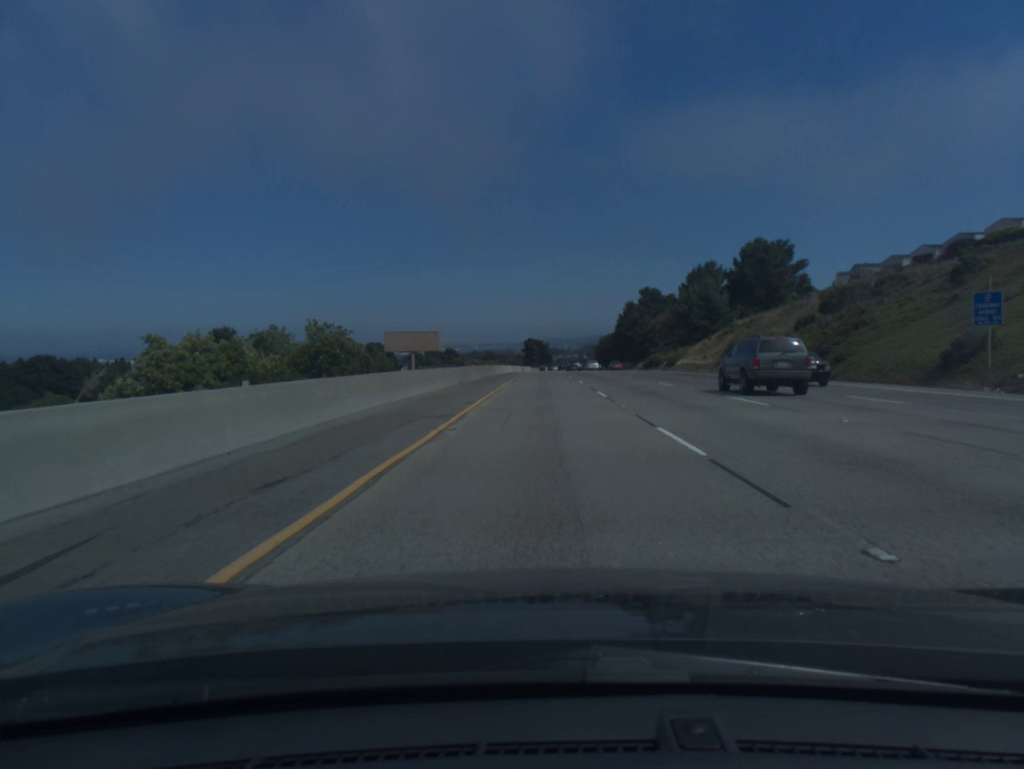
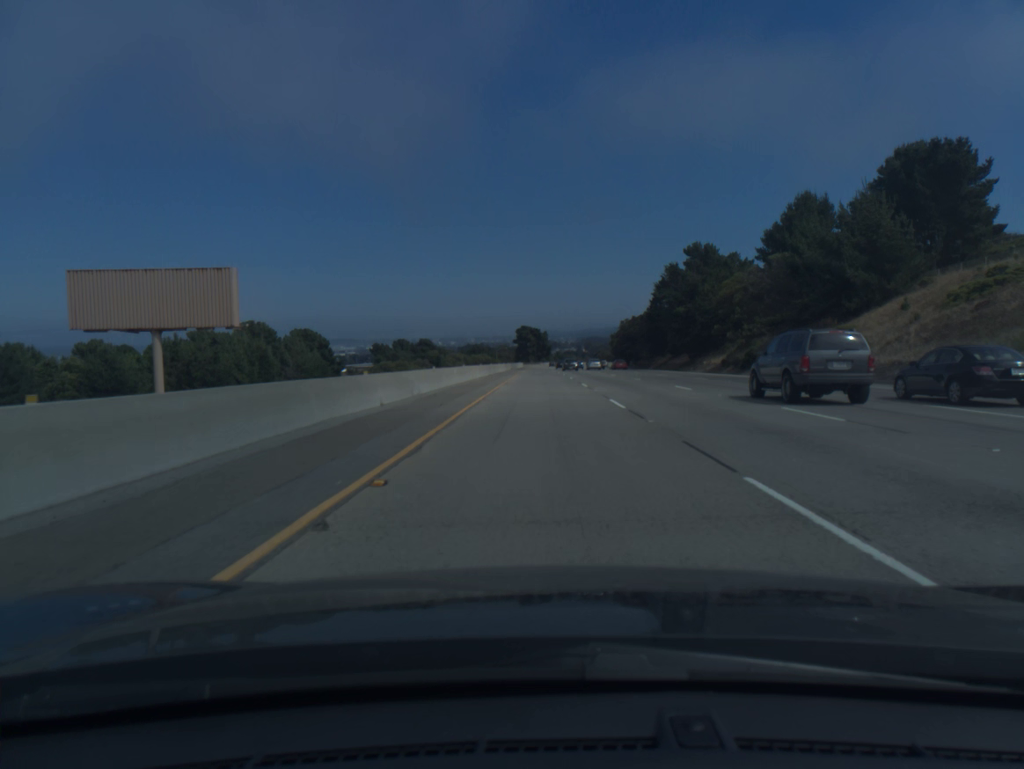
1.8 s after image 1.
(0.0, +64.1) m; 0°
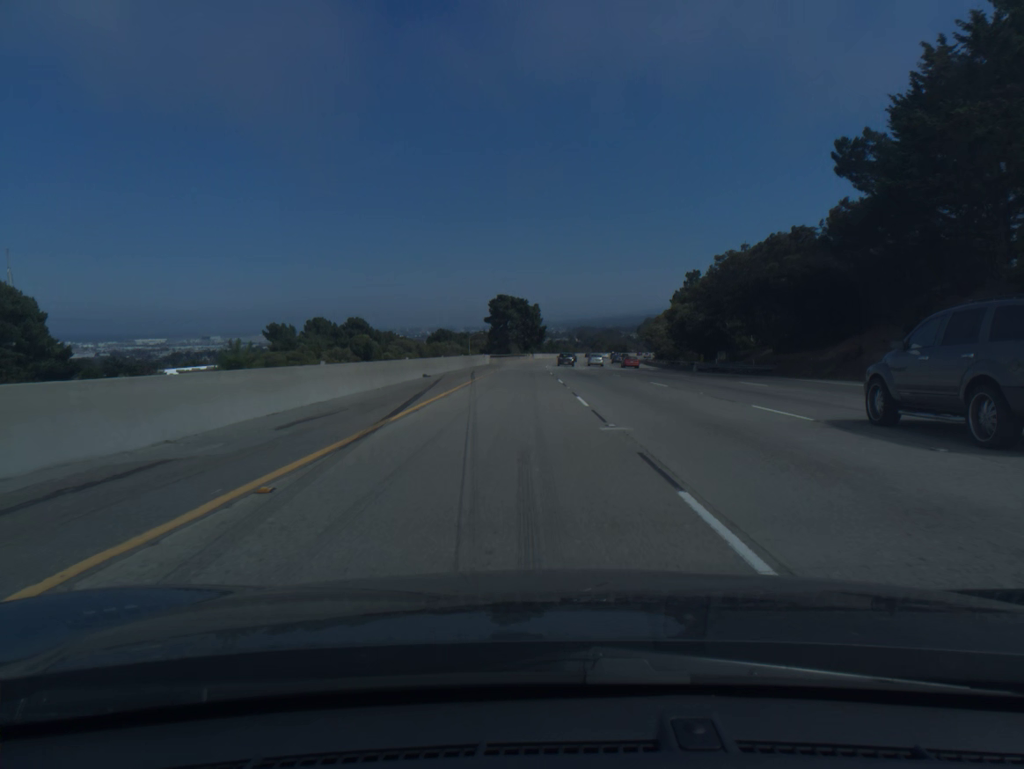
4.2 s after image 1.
(+0.3, +88.5) m; +1°
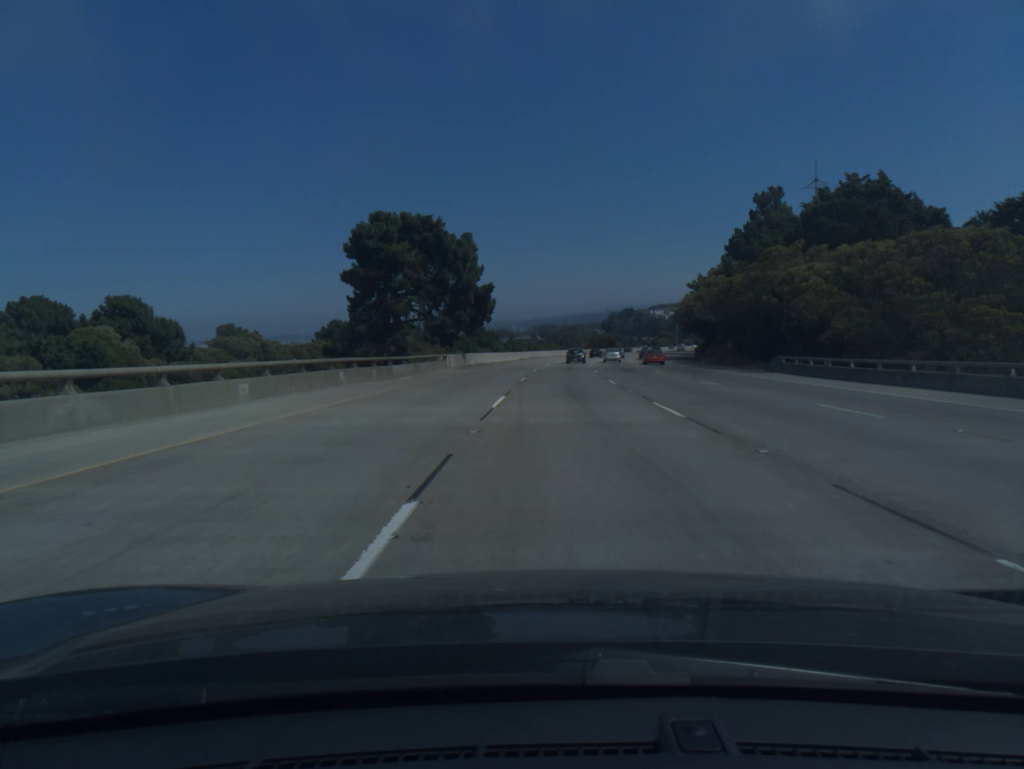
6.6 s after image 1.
(+1.4, +87.9) m; +3°
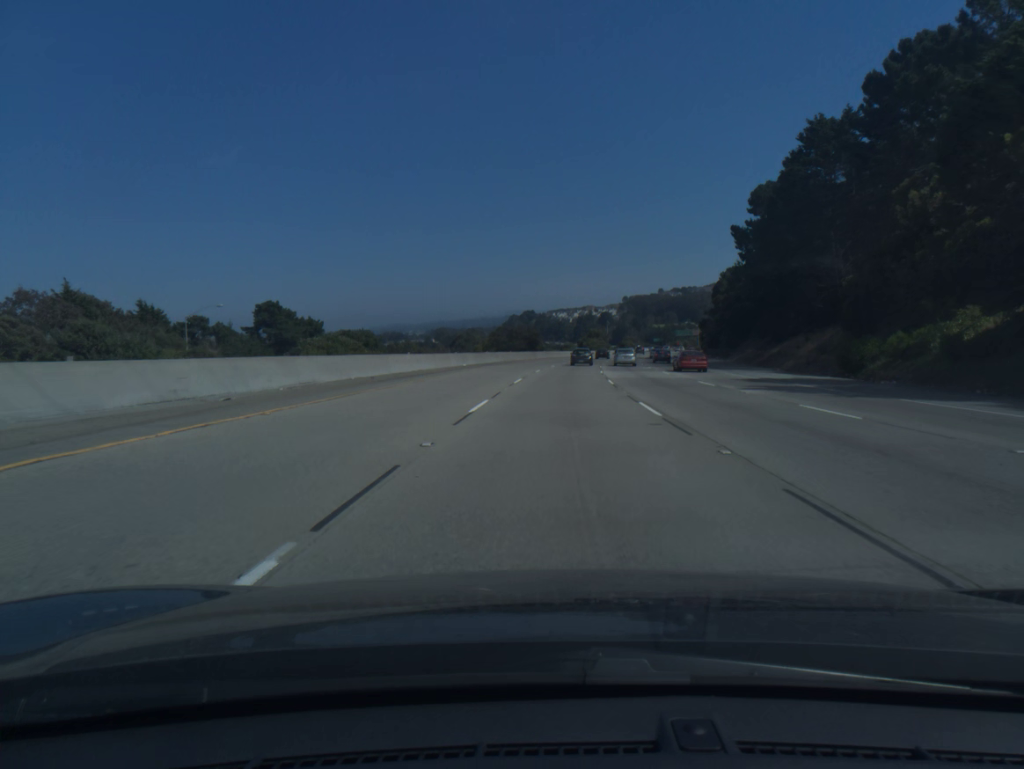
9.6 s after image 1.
(+6.1, +108.4) m; +7°
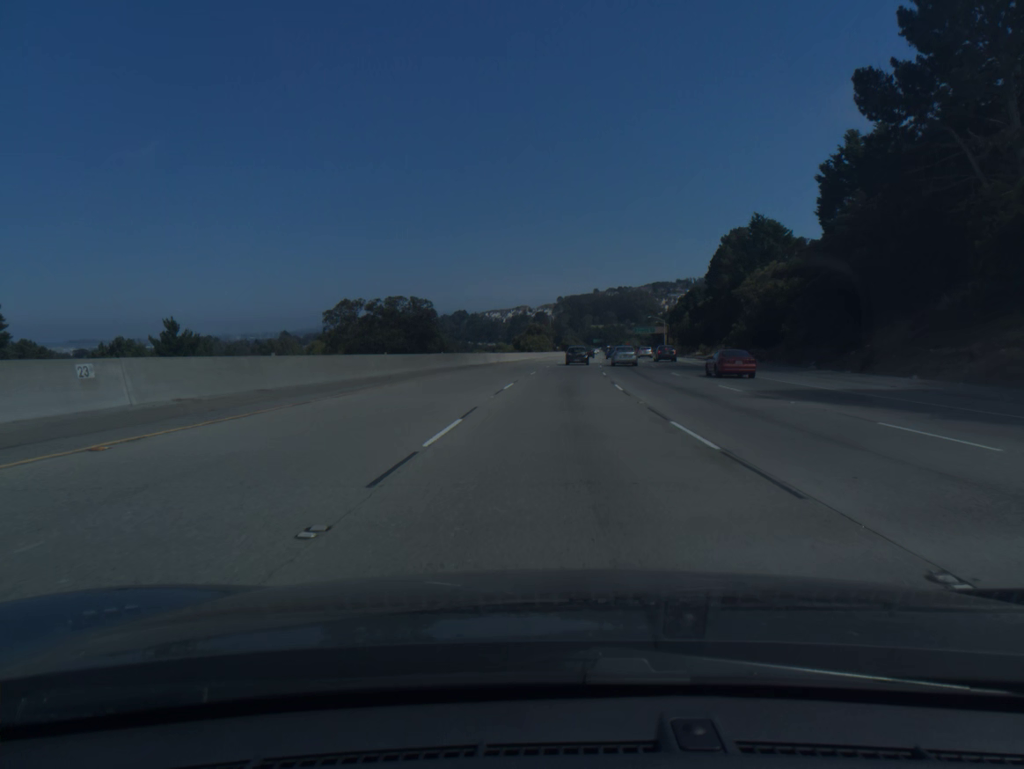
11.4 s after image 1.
(+2.7, +63.7) m; +5°
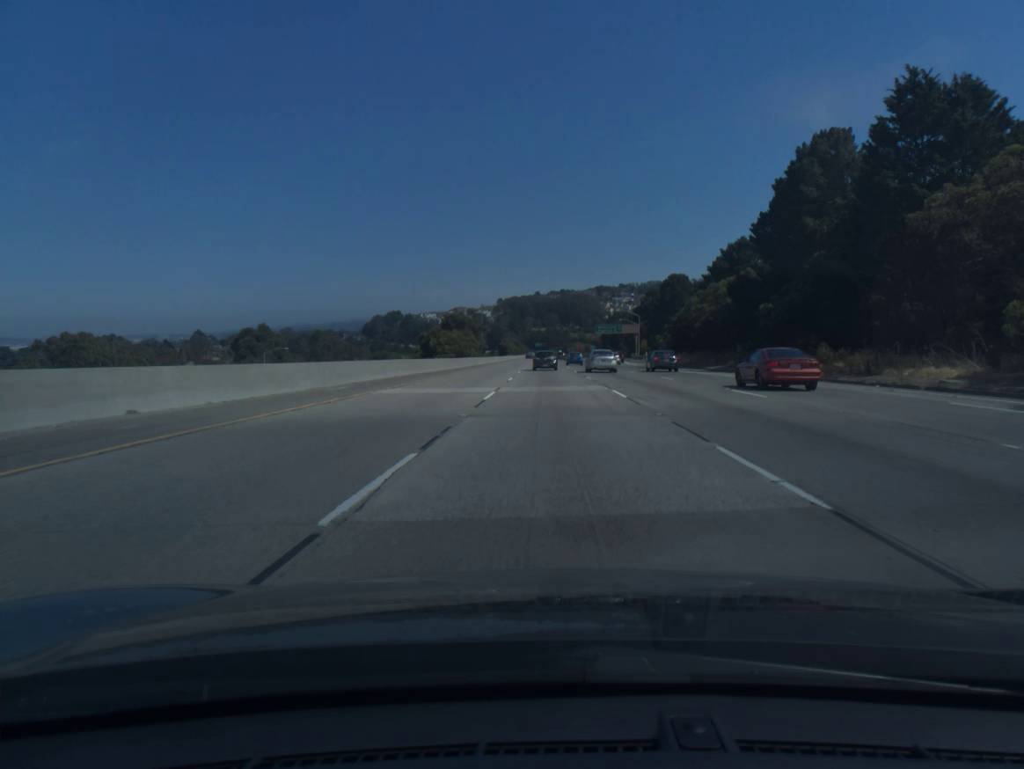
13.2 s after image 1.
(+2.5, +62.5) m; +4°
